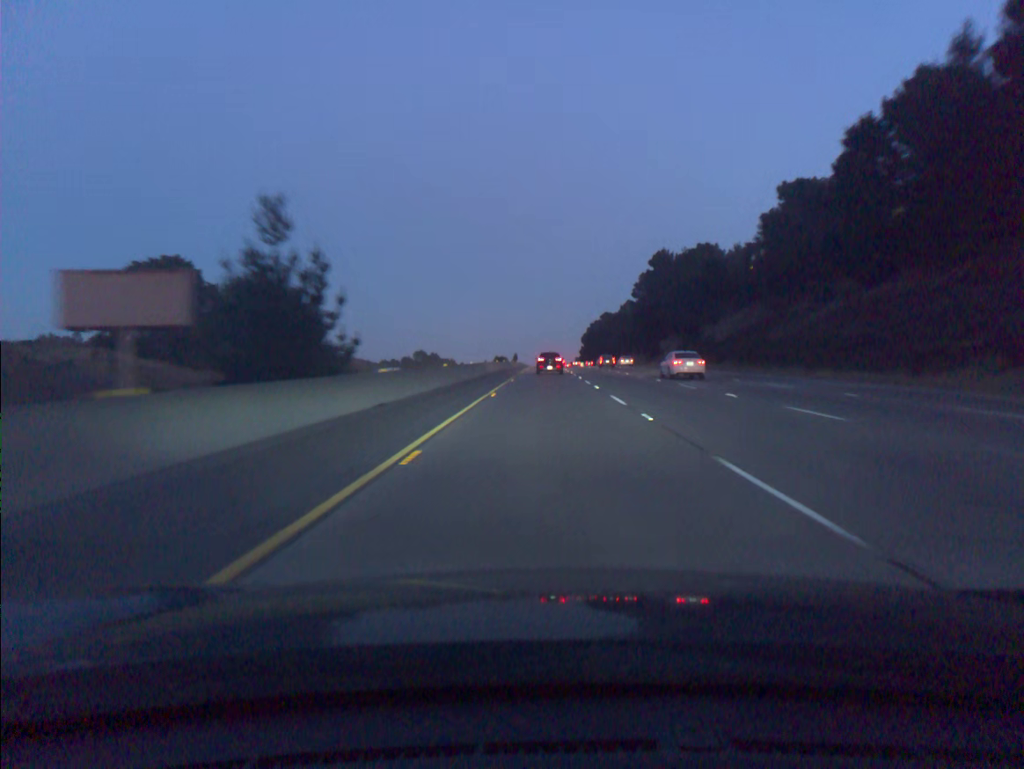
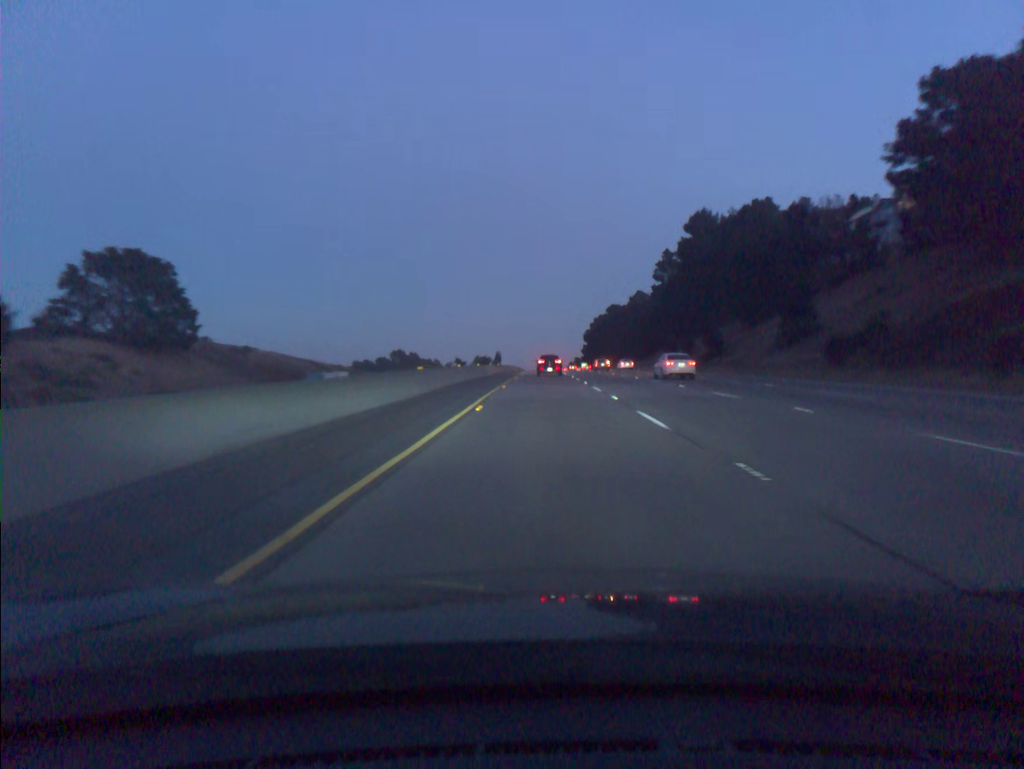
(+0.1, +50.4) m; 0°
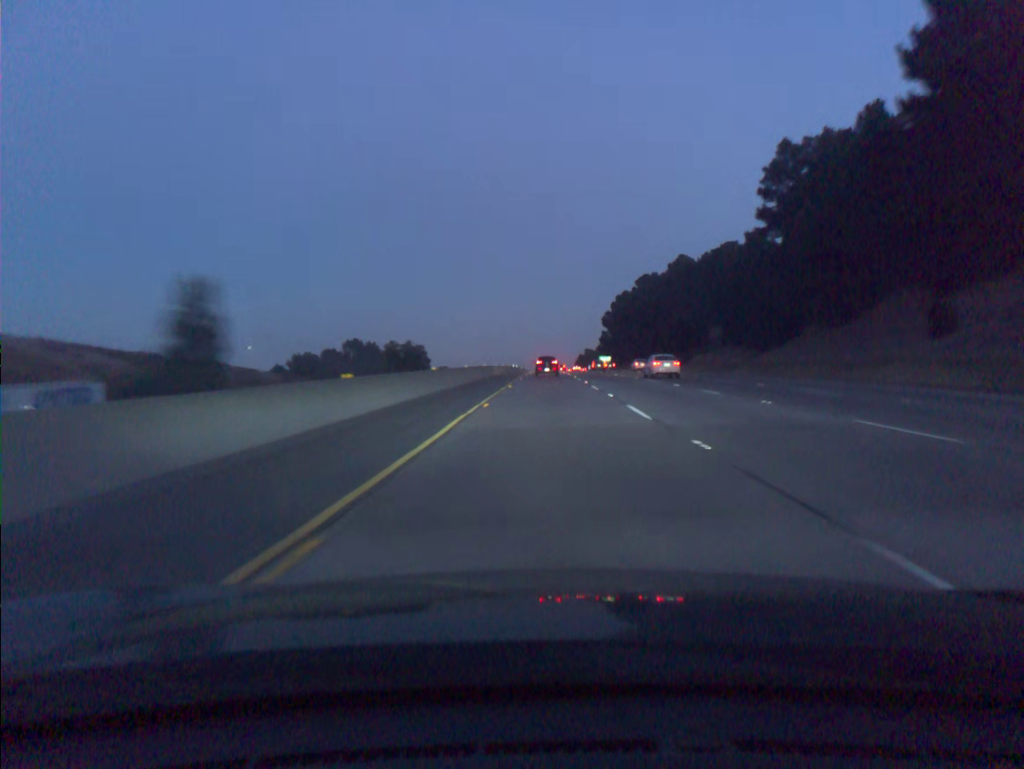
(-0.1, +85.1) m; 0°
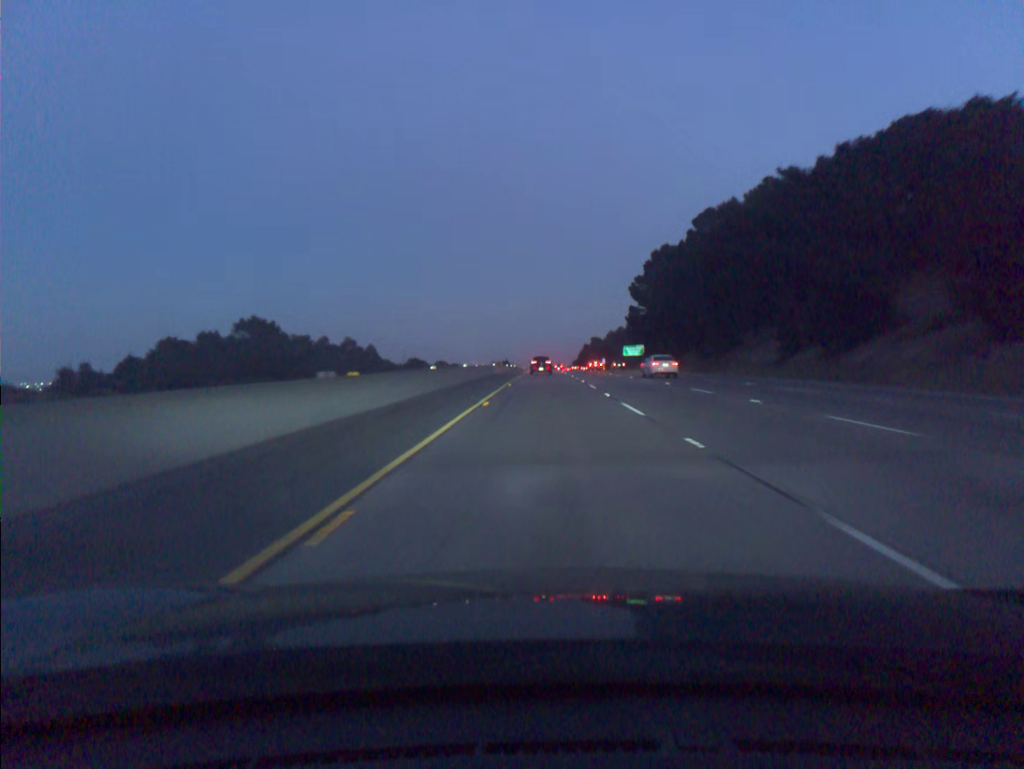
(+0.2, +86.7) m; 0°
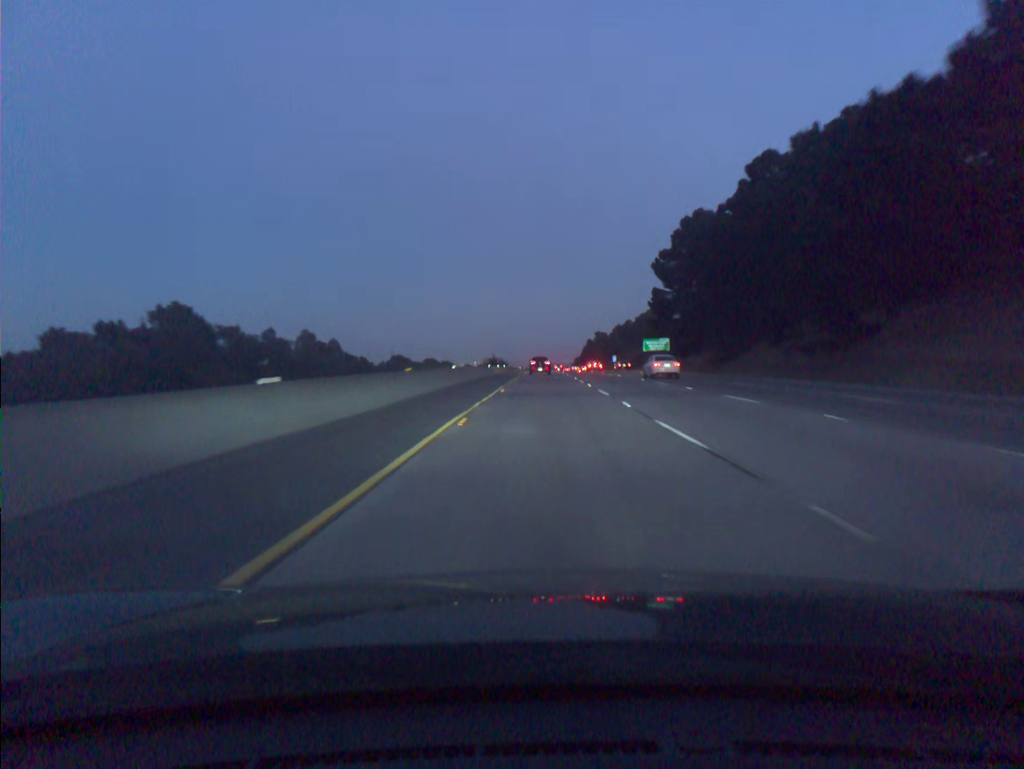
(0.0, +35.2) m; 0°
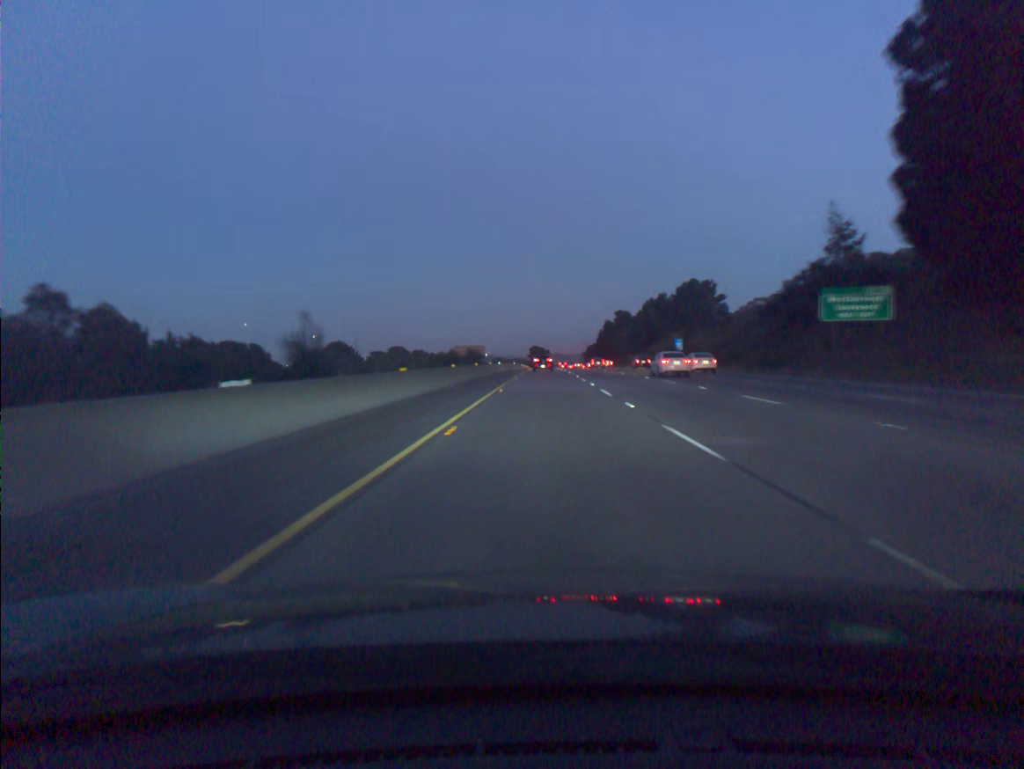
(0.0, +89.4) m; 0°
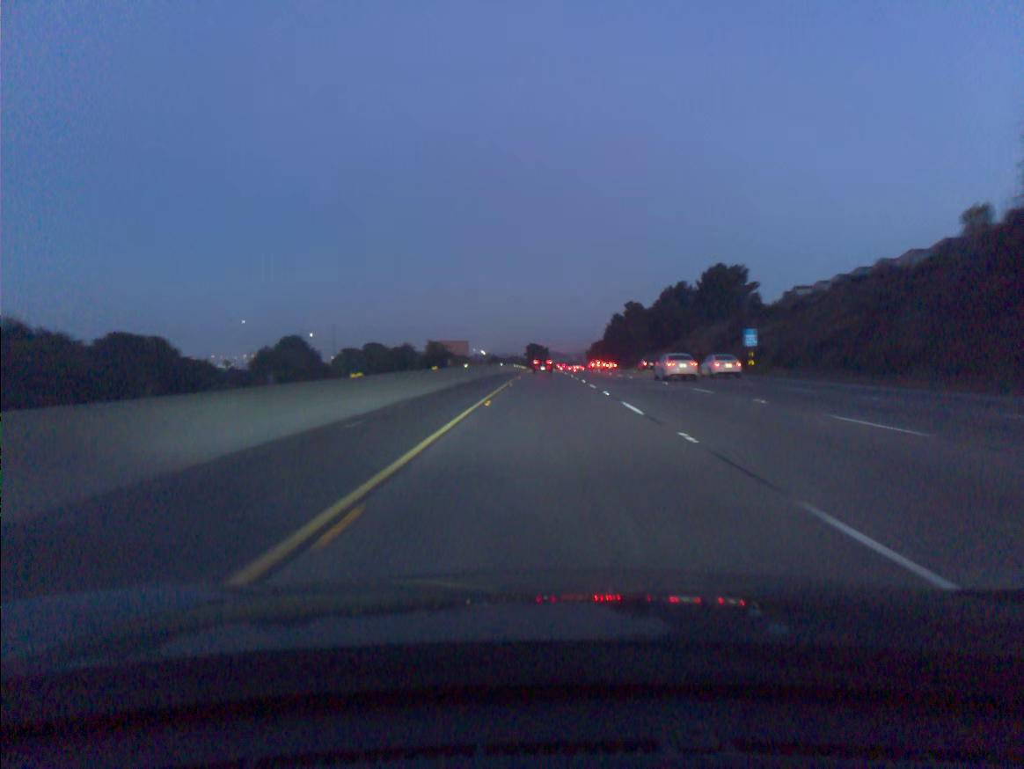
(0.0, +36.3) m; 0°
